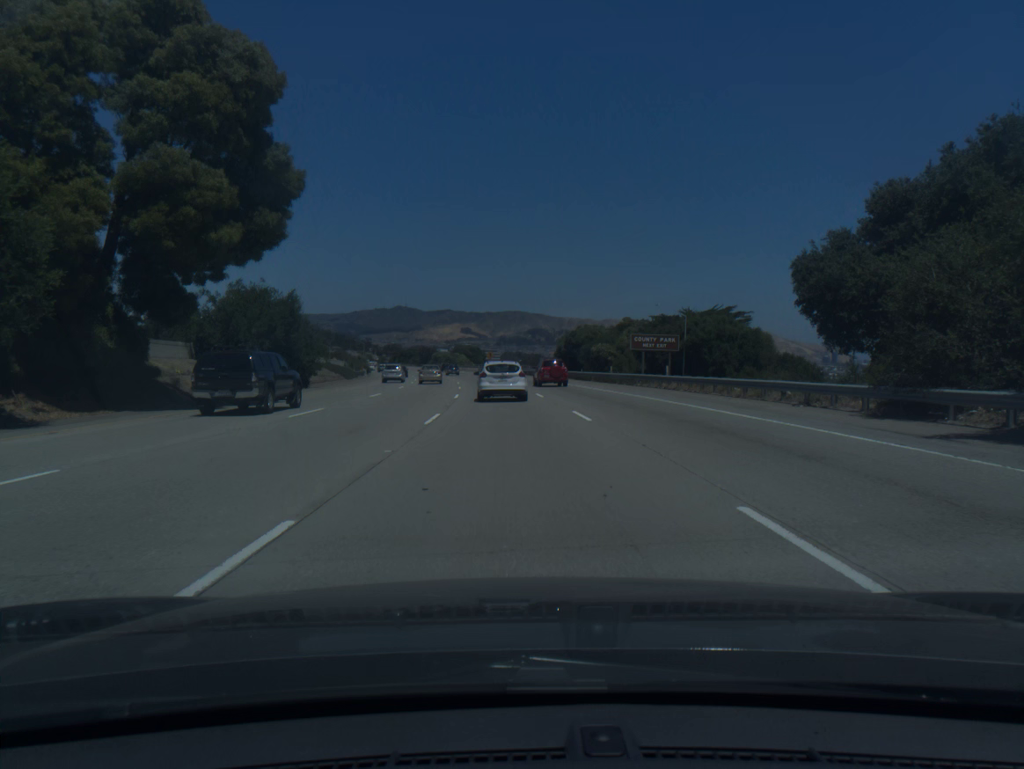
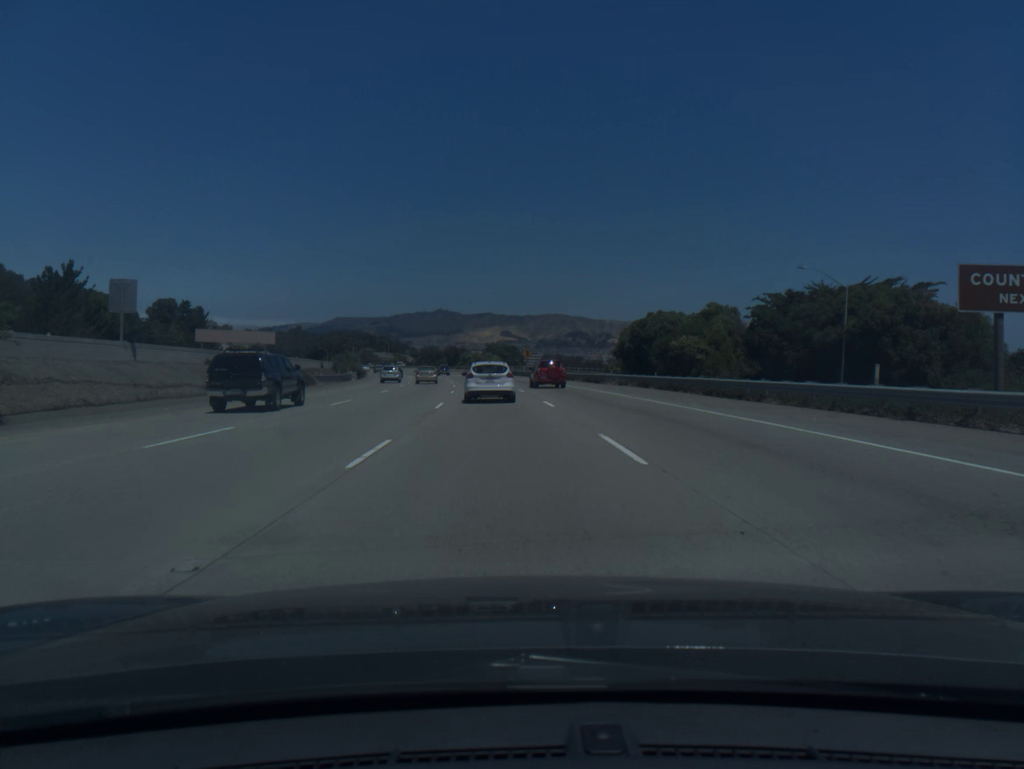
(-0.9, +37.2) m; -3°
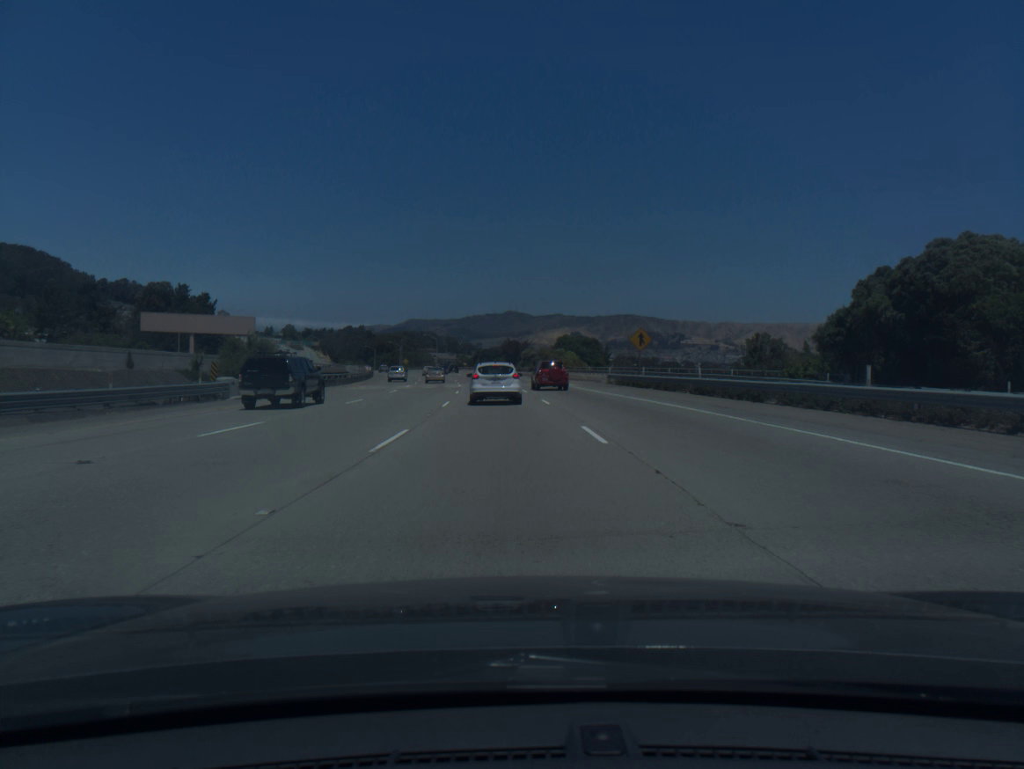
(-2.4, +55.9) m; -5°
